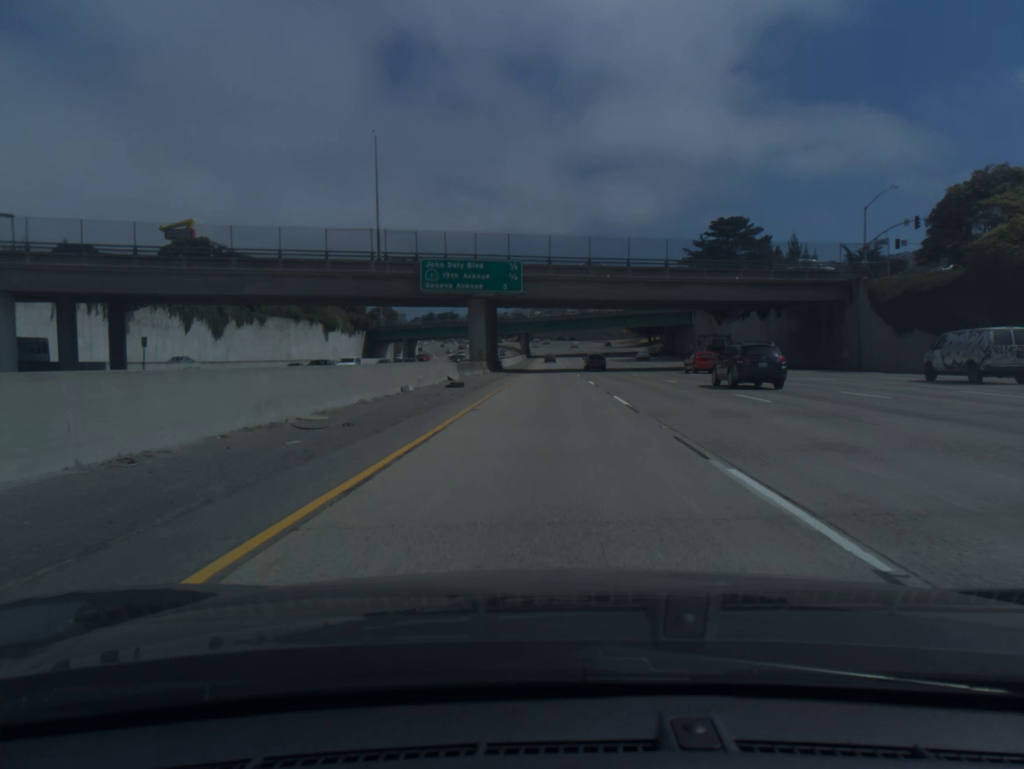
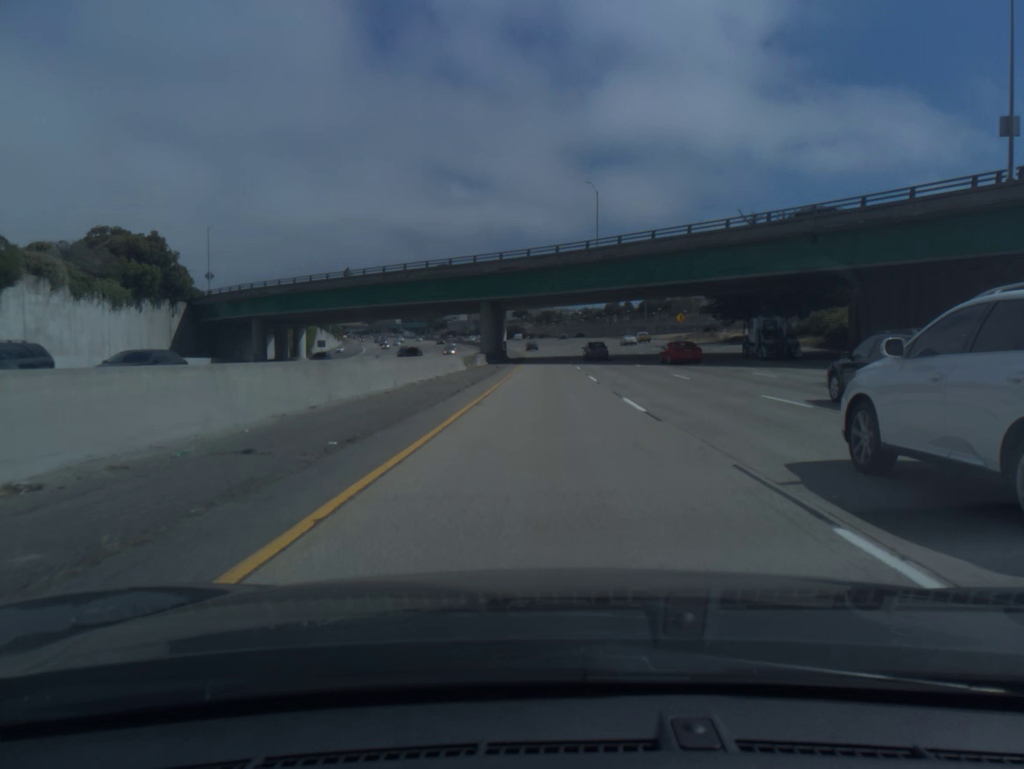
(+0.9, +102.3) m; 0°
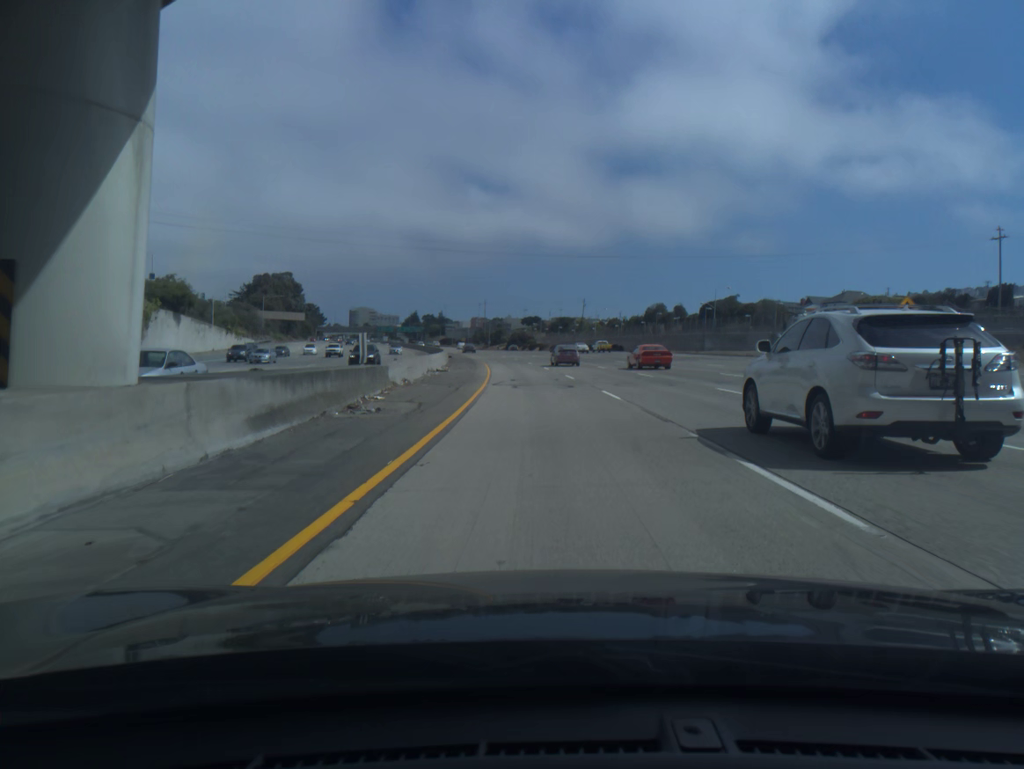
(0.0, +81.6) m; -1°
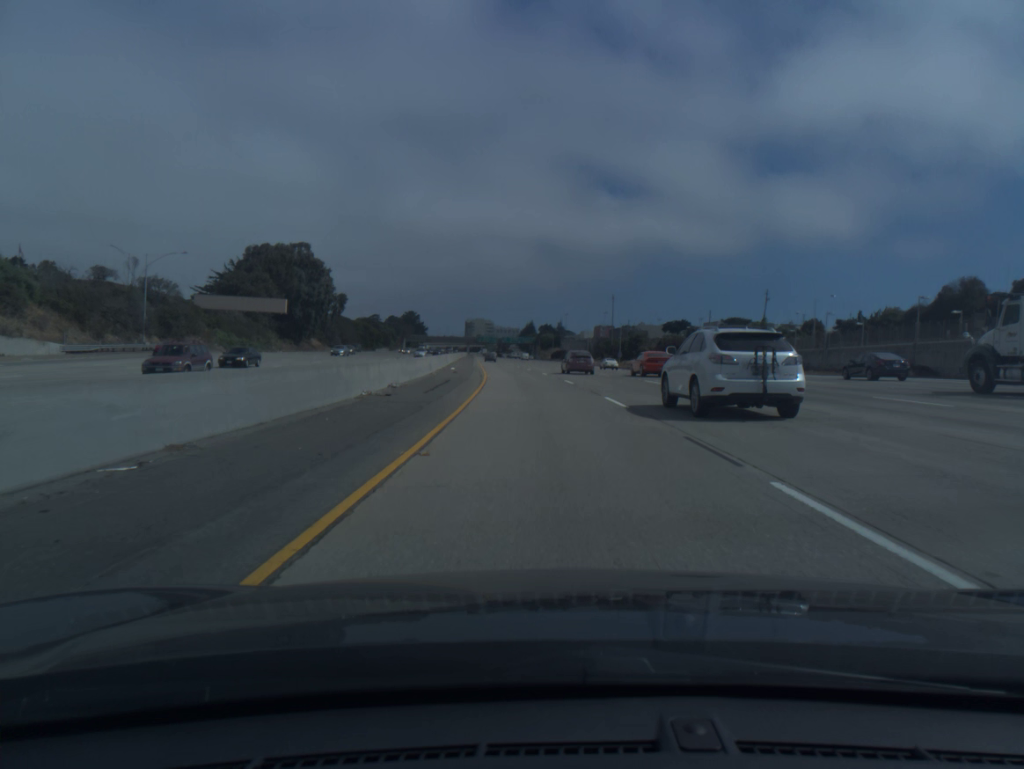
(-7.7, +100.6) m; -9°
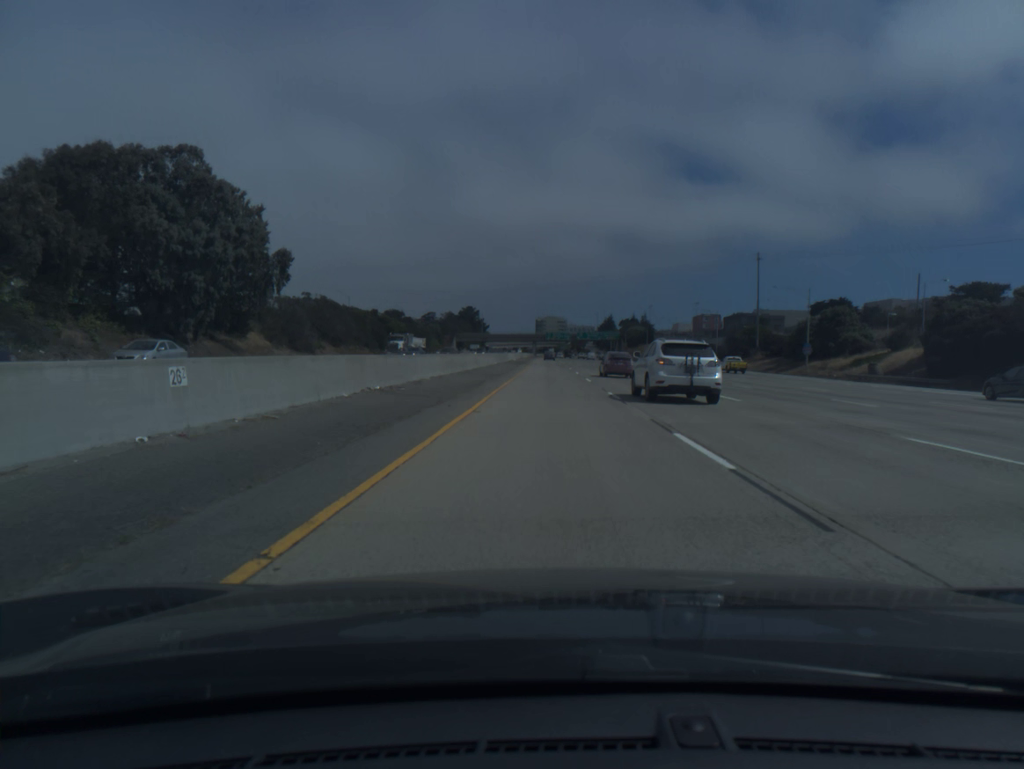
(-4.5, +80.4) m; -5°
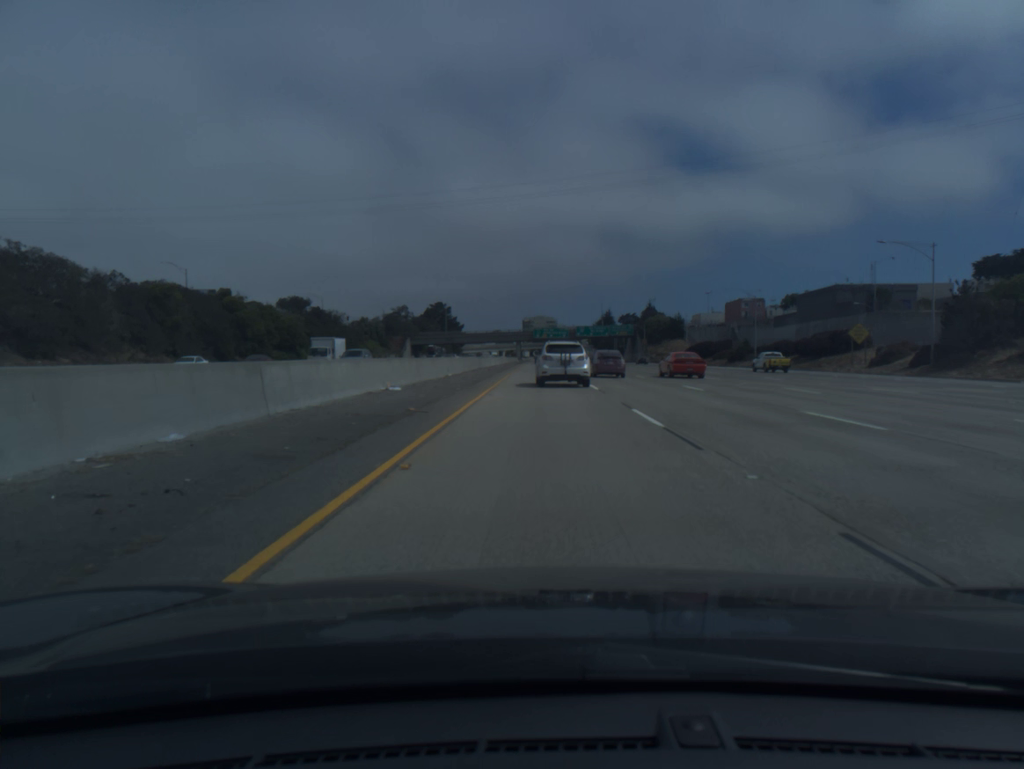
(+0.4, +81.1) m; +1°
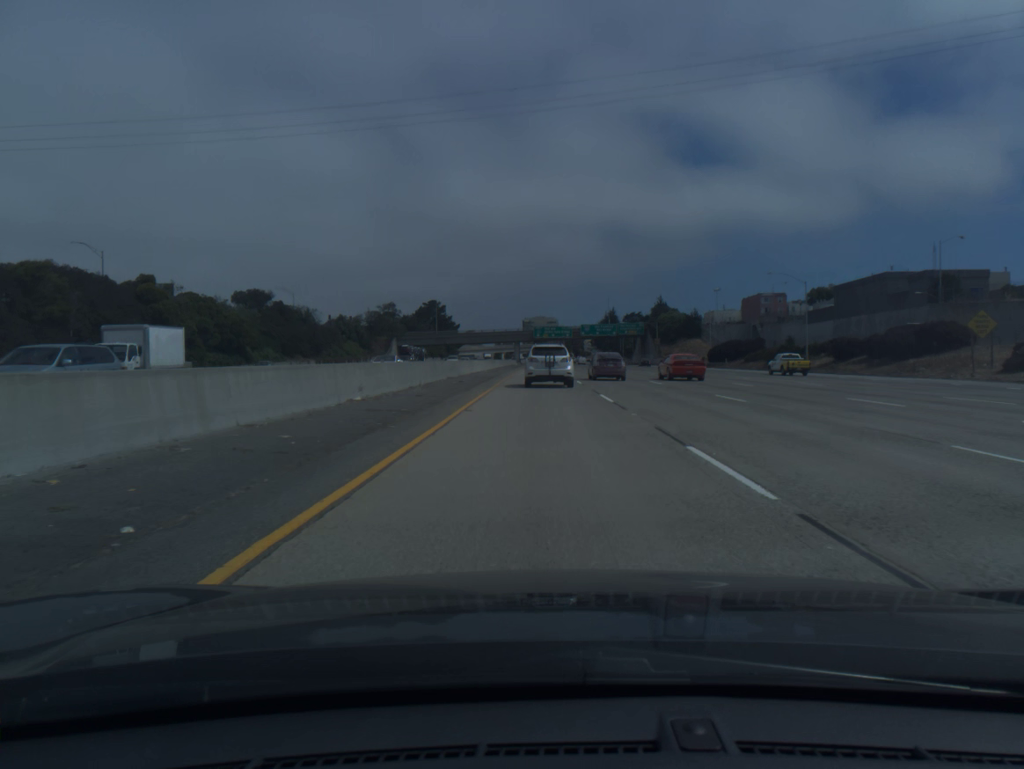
(0.0, +20.3) m; 0°
